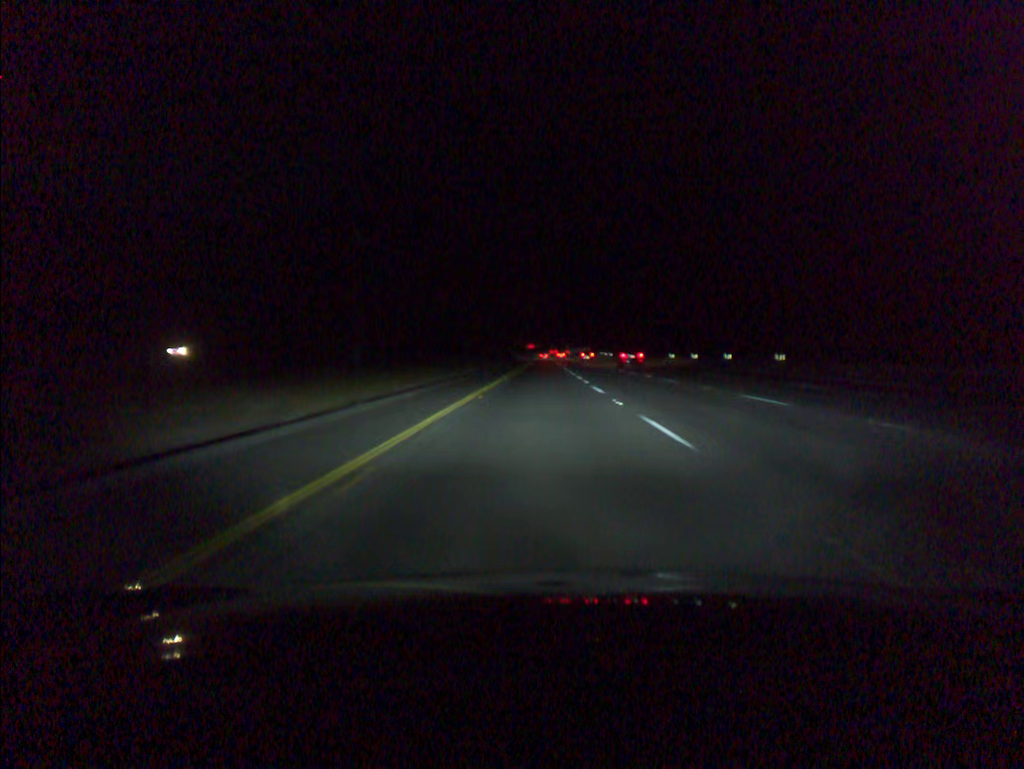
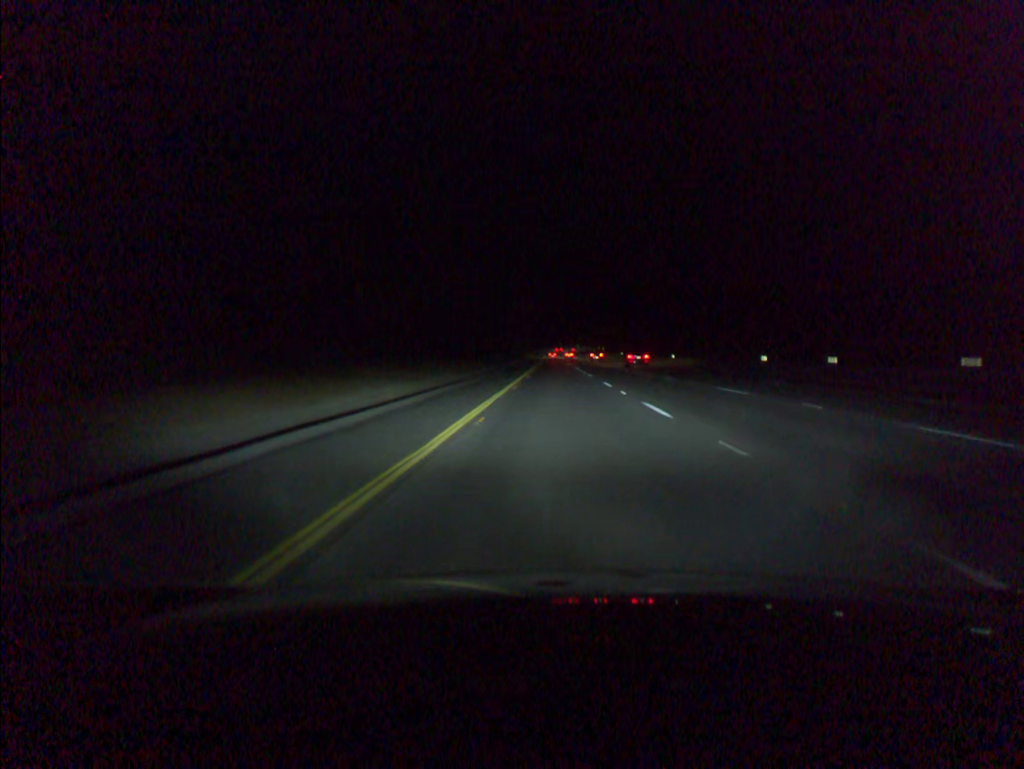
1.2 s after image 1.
(-0.4, +37.7) m; -1°
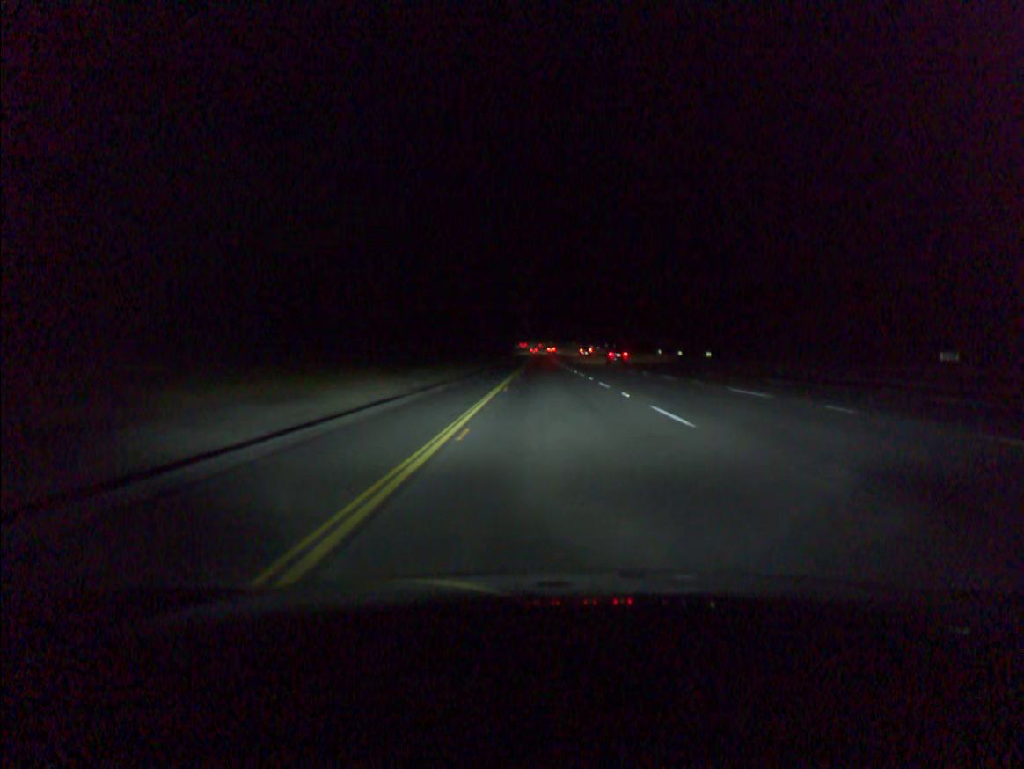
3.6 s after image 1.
(+0.9, +75.3) m; +1°
